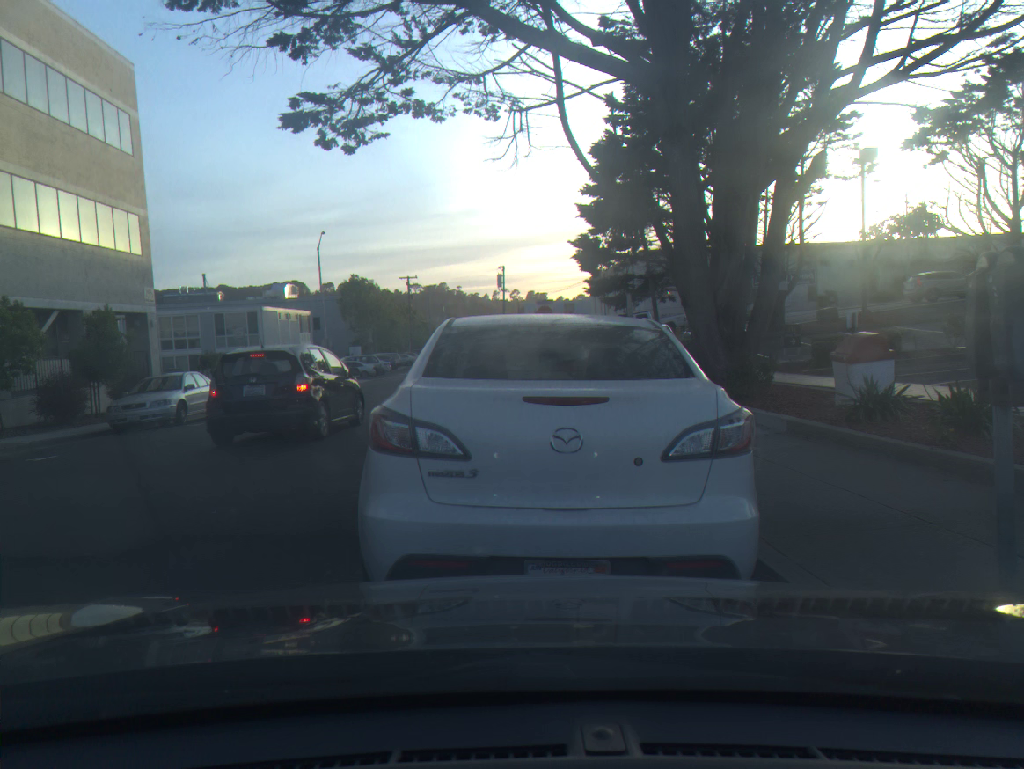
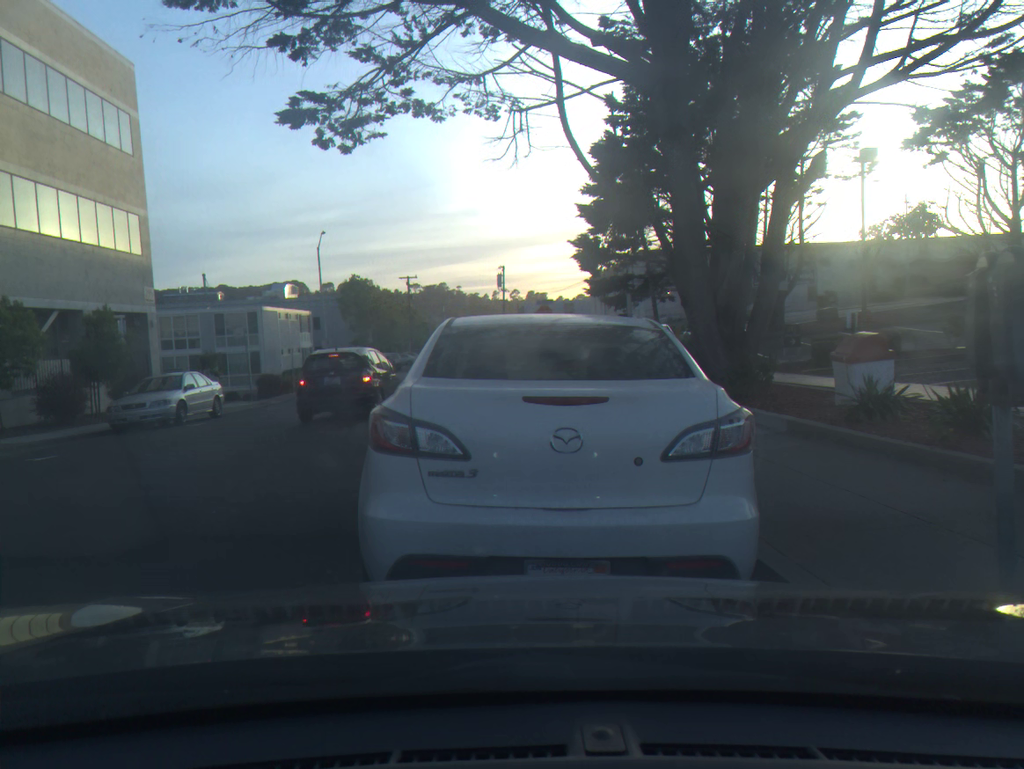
(0.0, 0.0) m; 0°
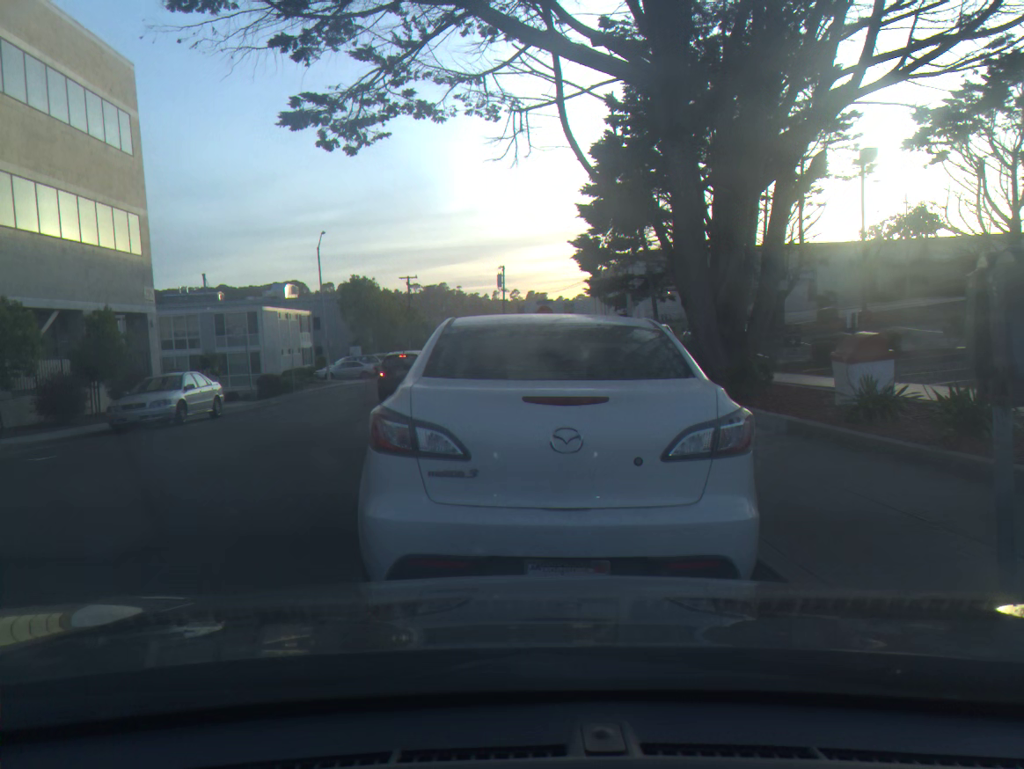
(0.0, 0.0) m; 0°
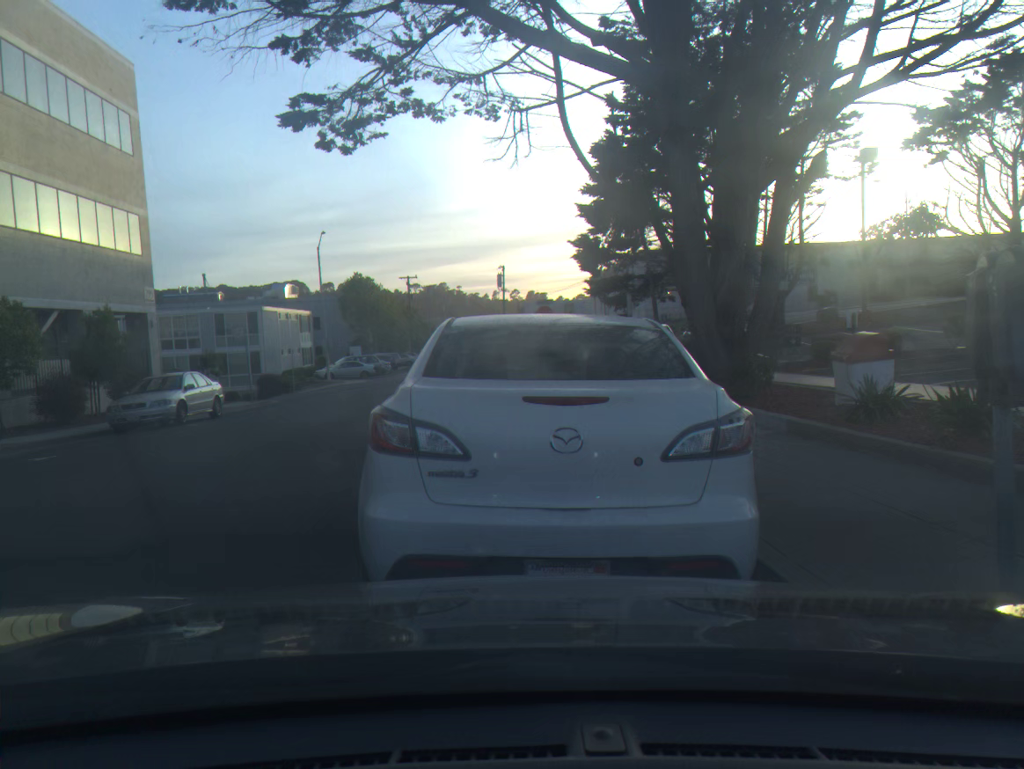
(0.0, 0.0) m; 0°
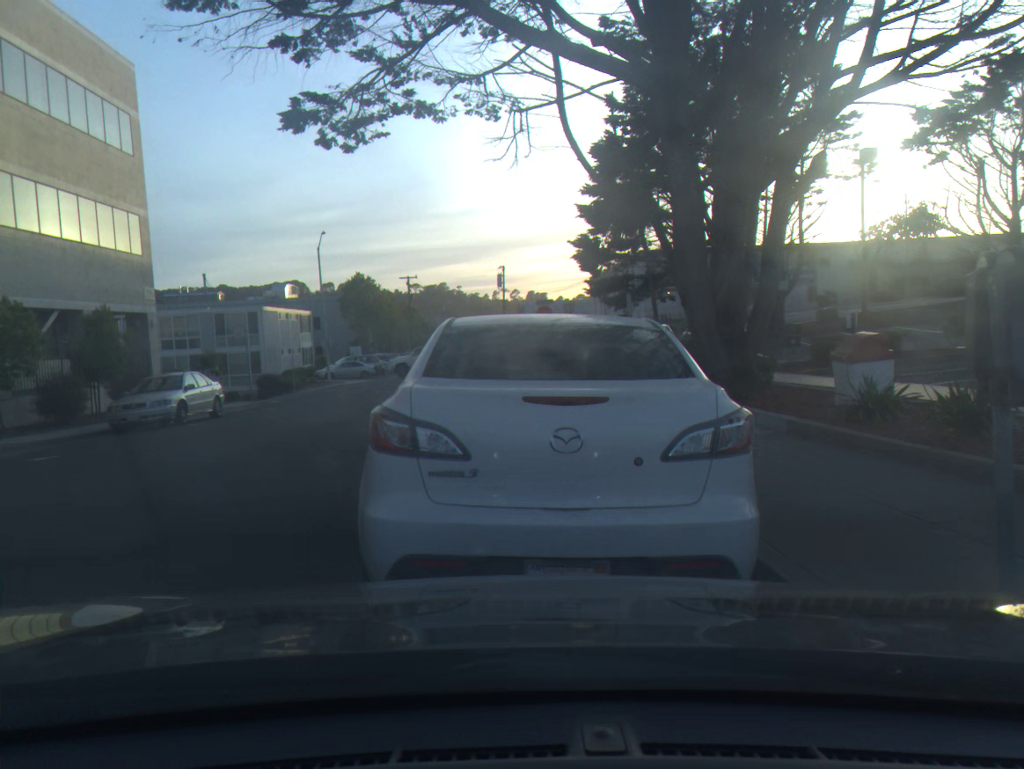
(0.0, 0.0) m; 0°
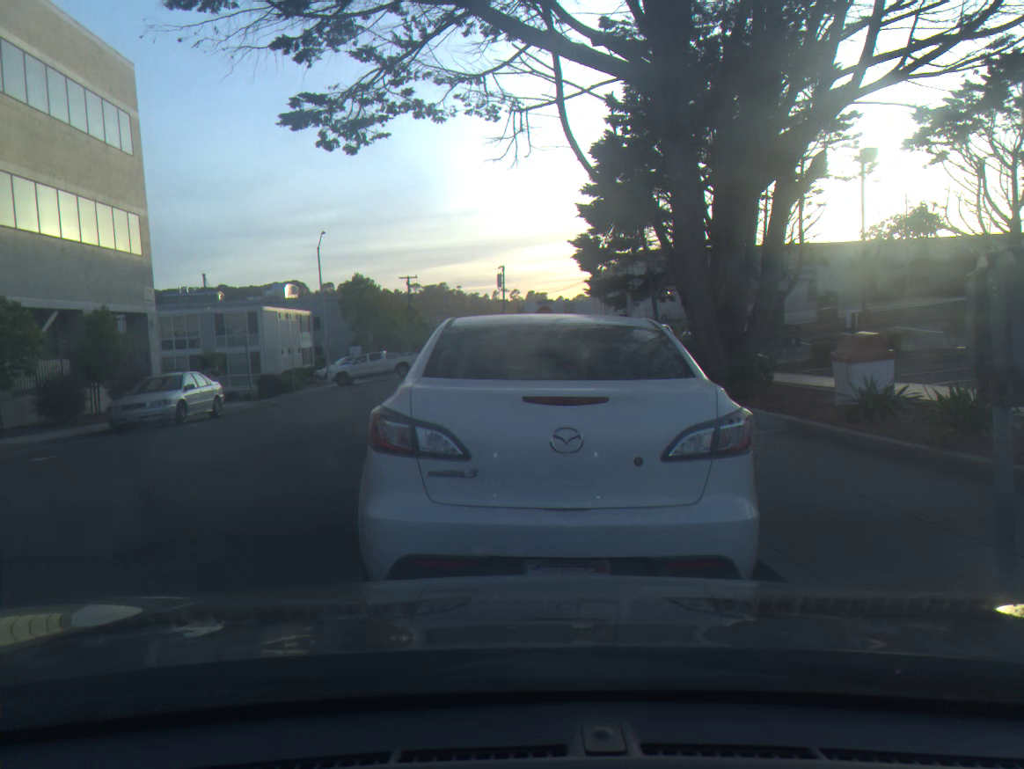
(0.0, 0.0) m; 0°
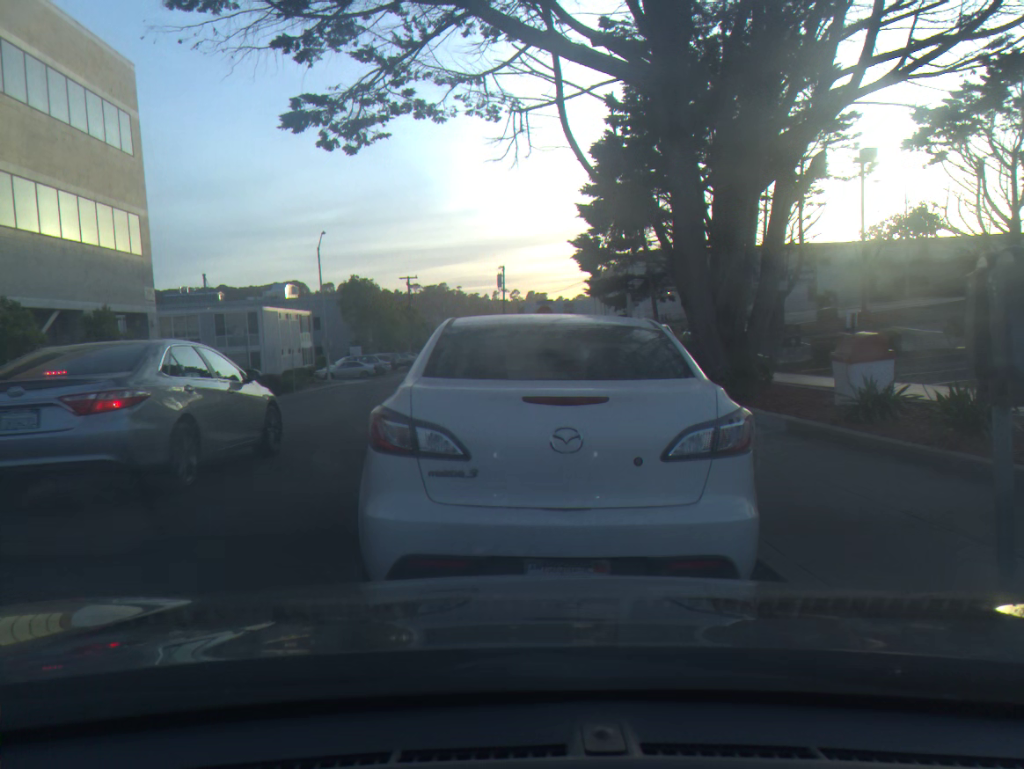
(0.0, 0.0) m; 0°
